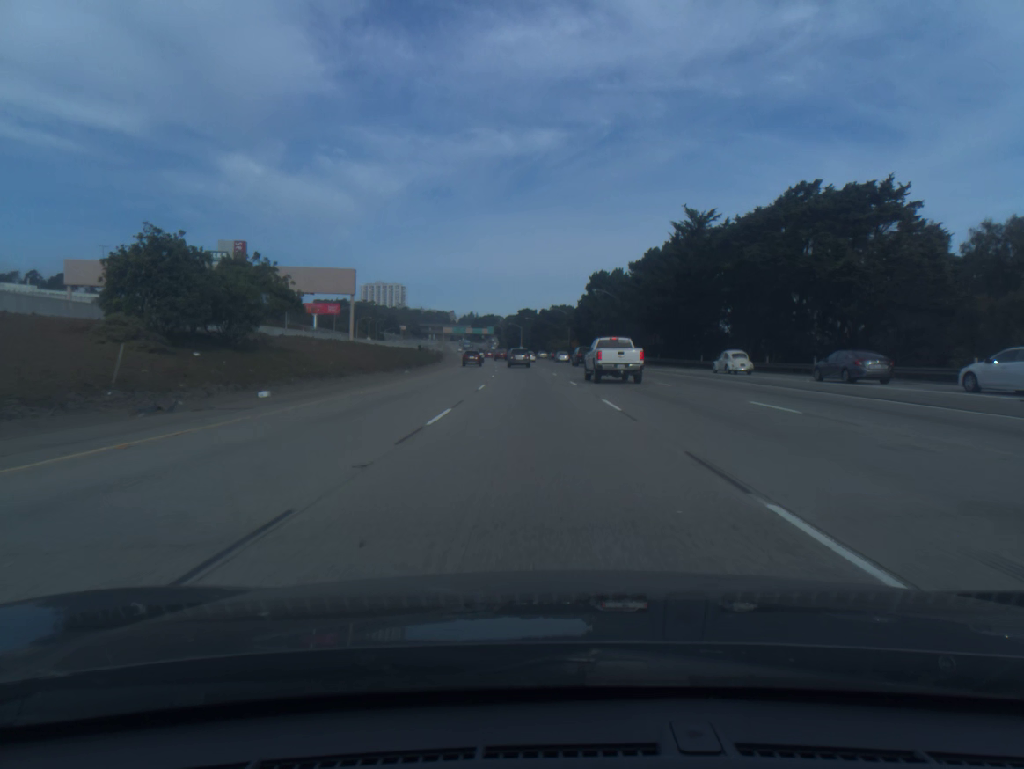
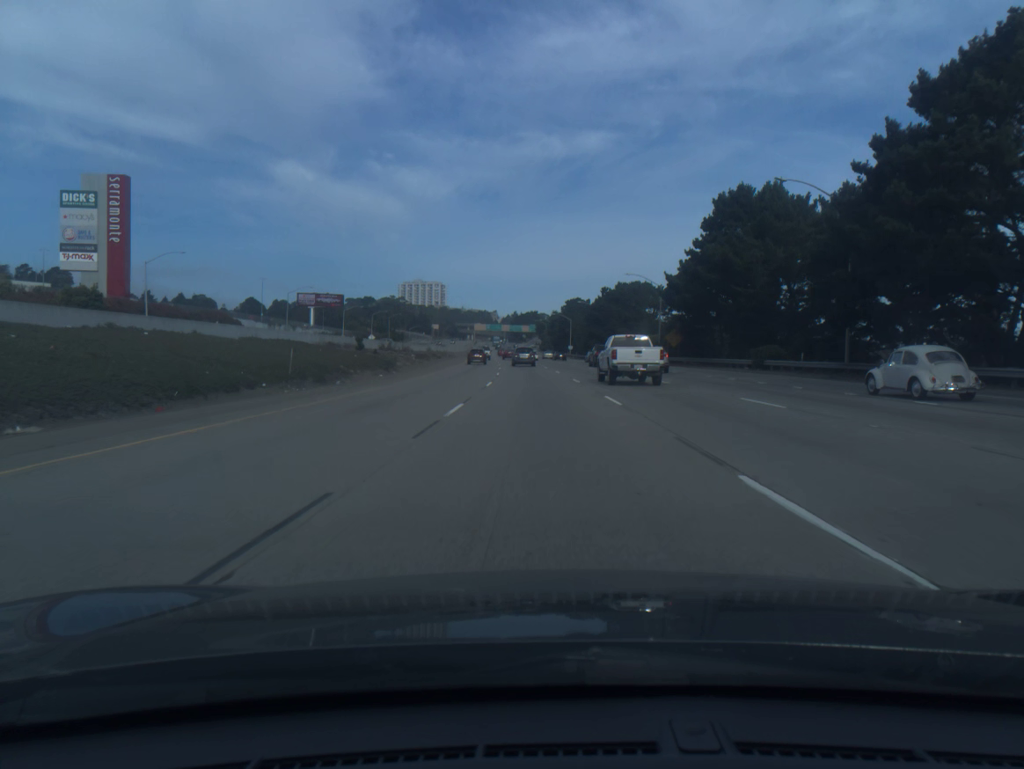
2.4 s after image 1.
(-2.2, +71.3) m; -3°
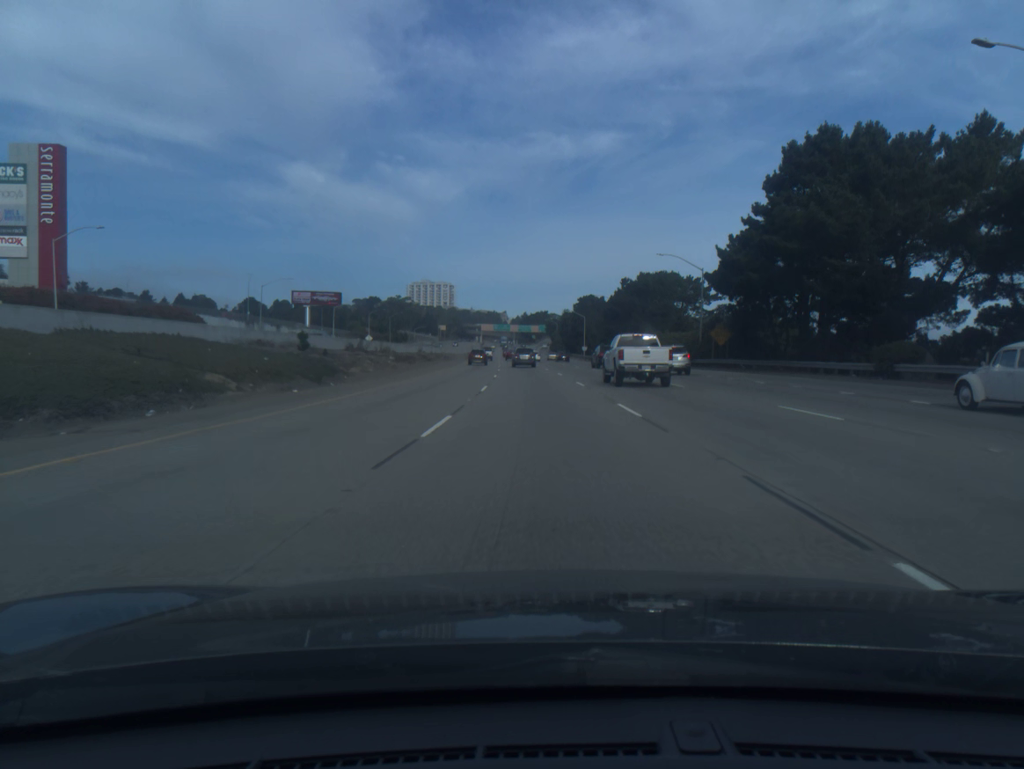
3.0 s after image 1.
(-0.1, +17.8) m; -1°
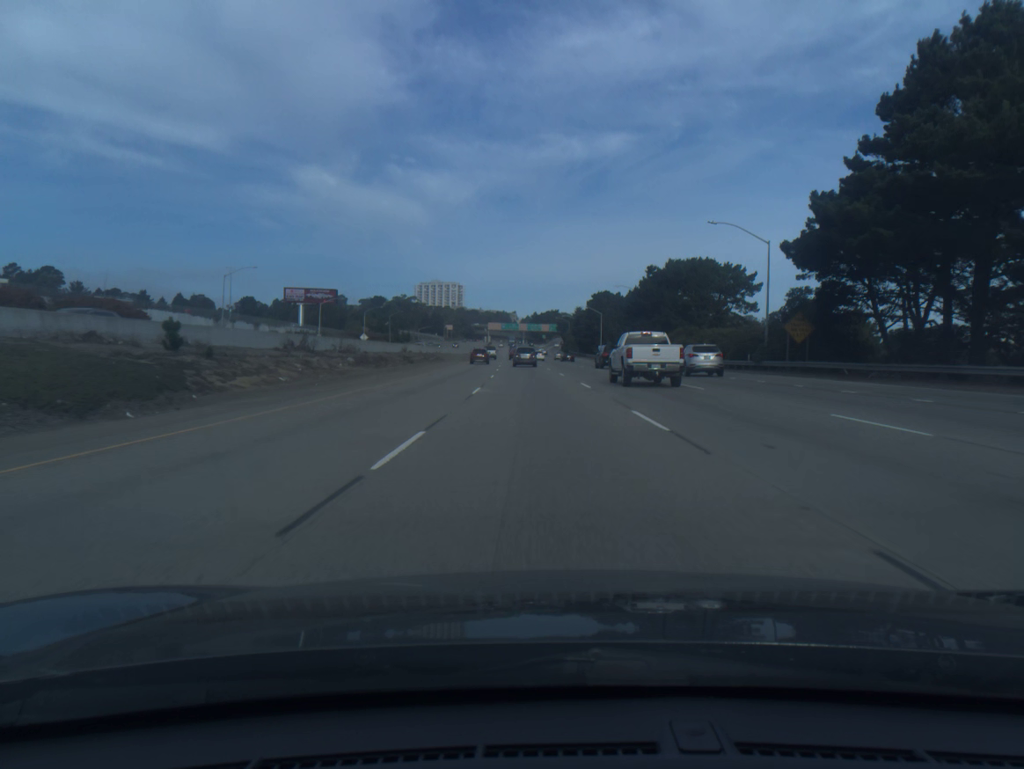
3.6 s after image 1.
(-0.1, +17.8) m; -1°
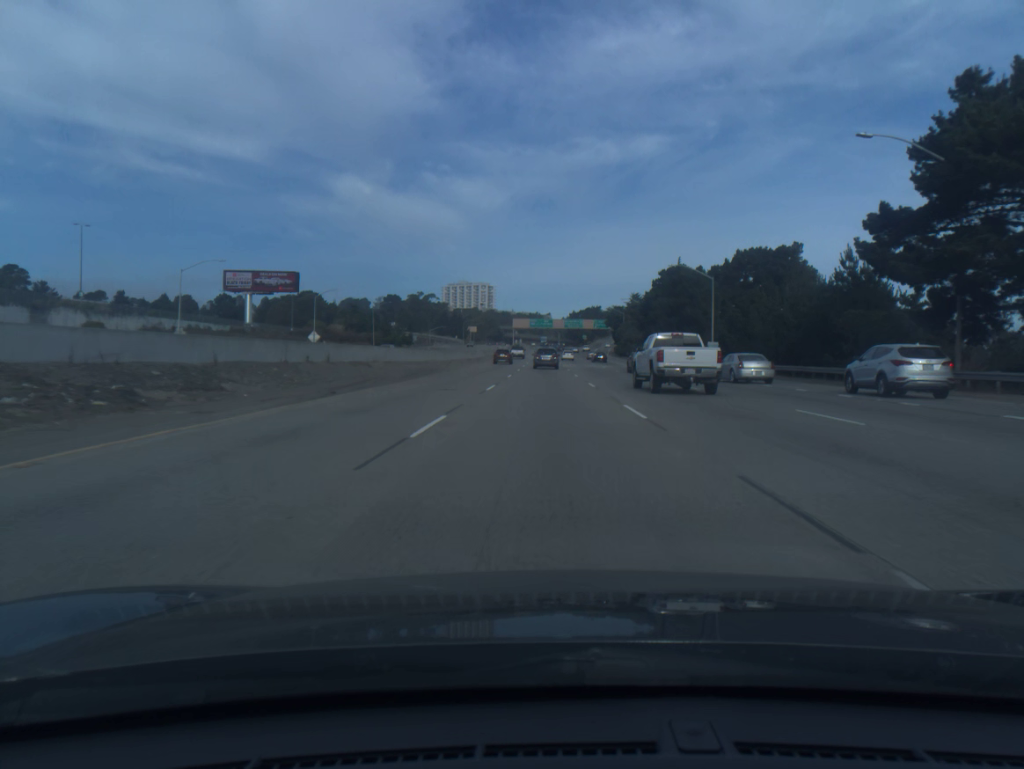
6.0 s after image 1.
(-1.7, +70.5) m; -2°
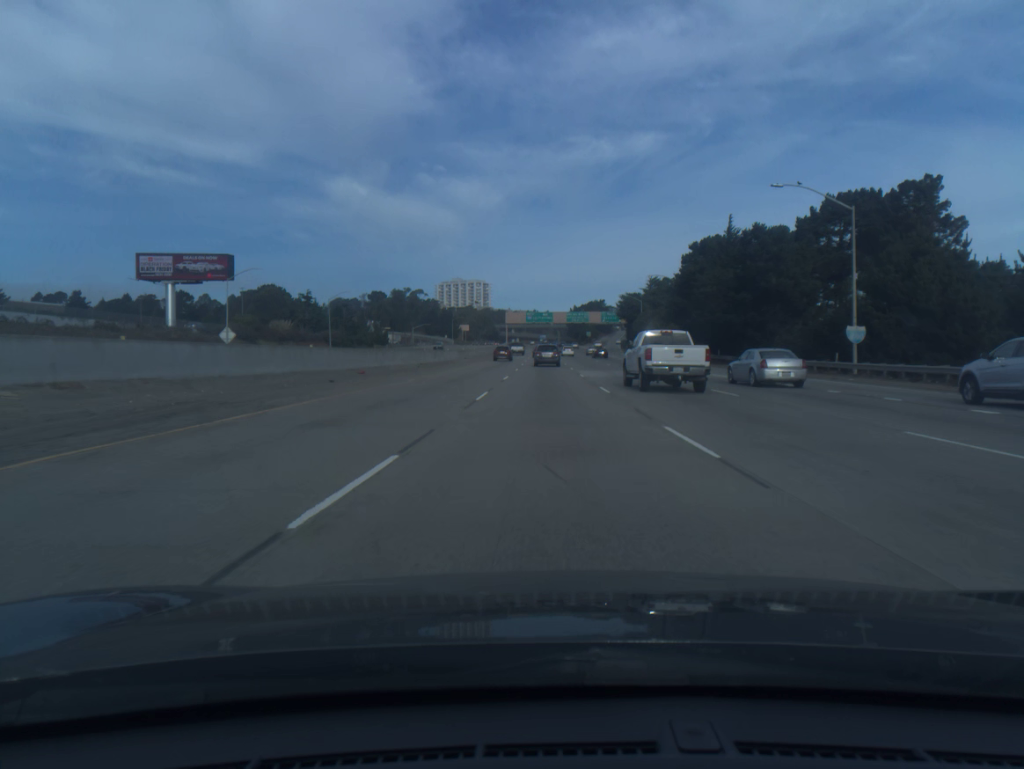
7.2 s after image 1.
(0.0, +34.7) m; 0°
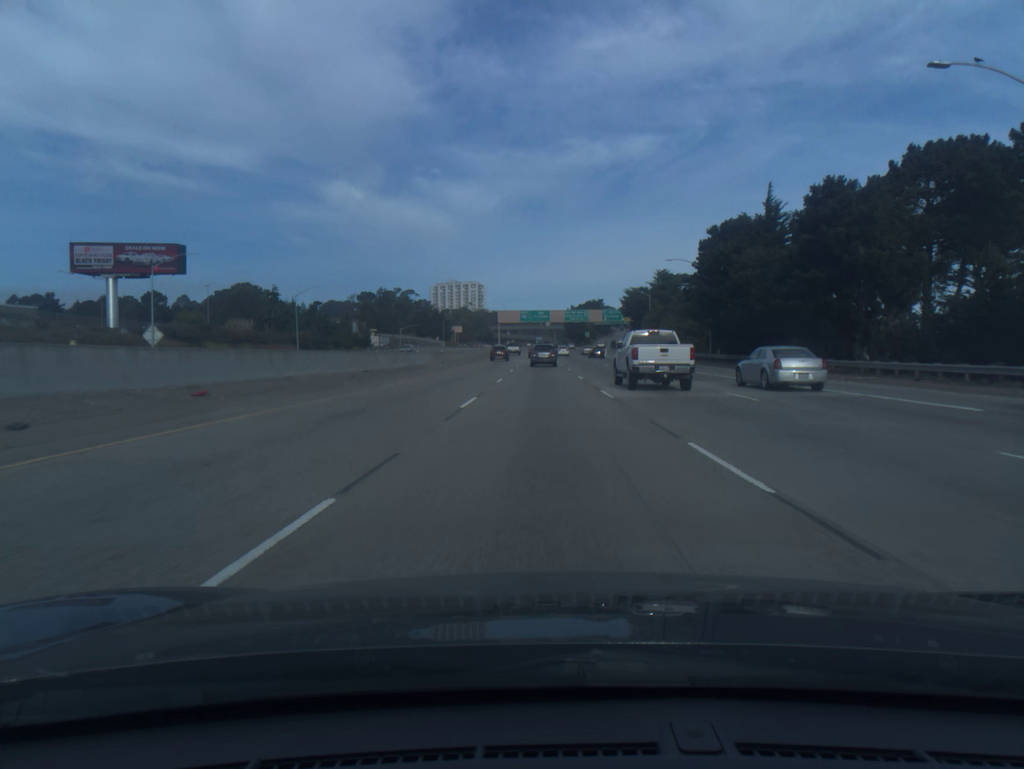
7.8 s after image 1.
(0.0, +17.2) m; 0°
